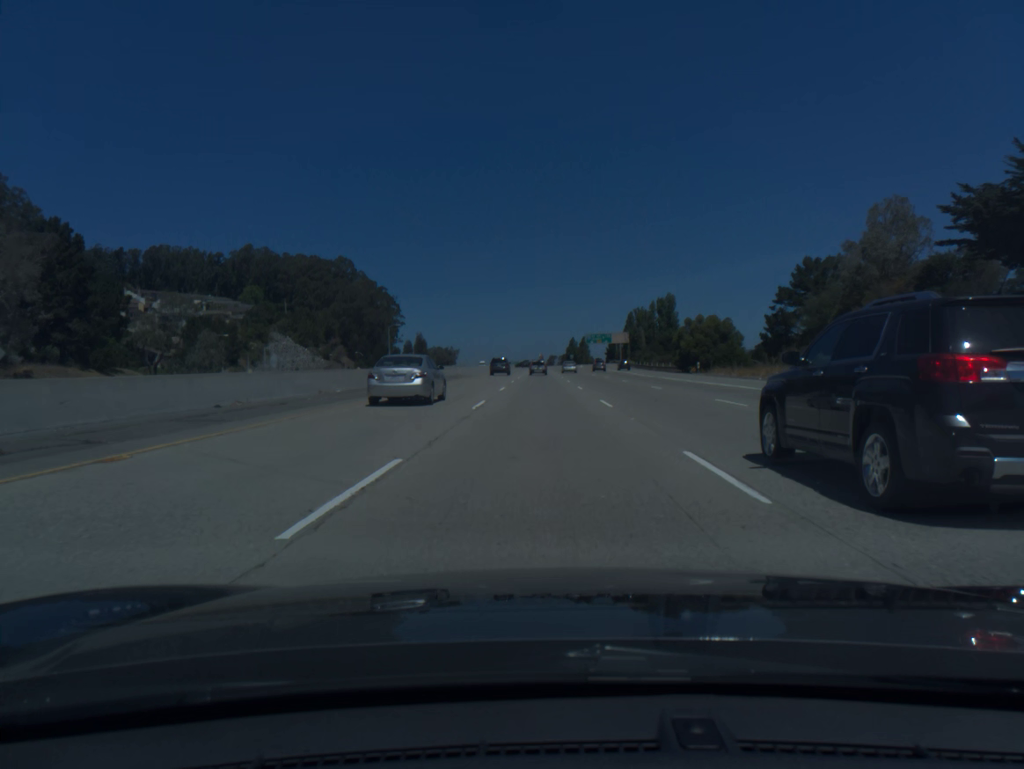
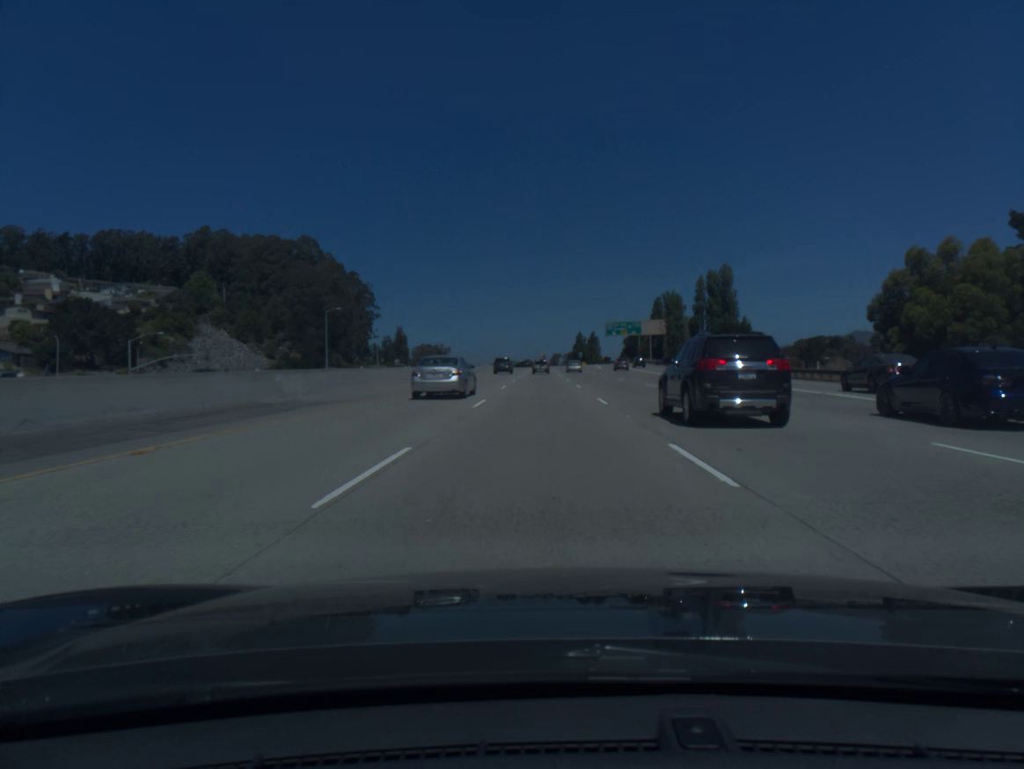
(0.0, +57.5) m; 0°
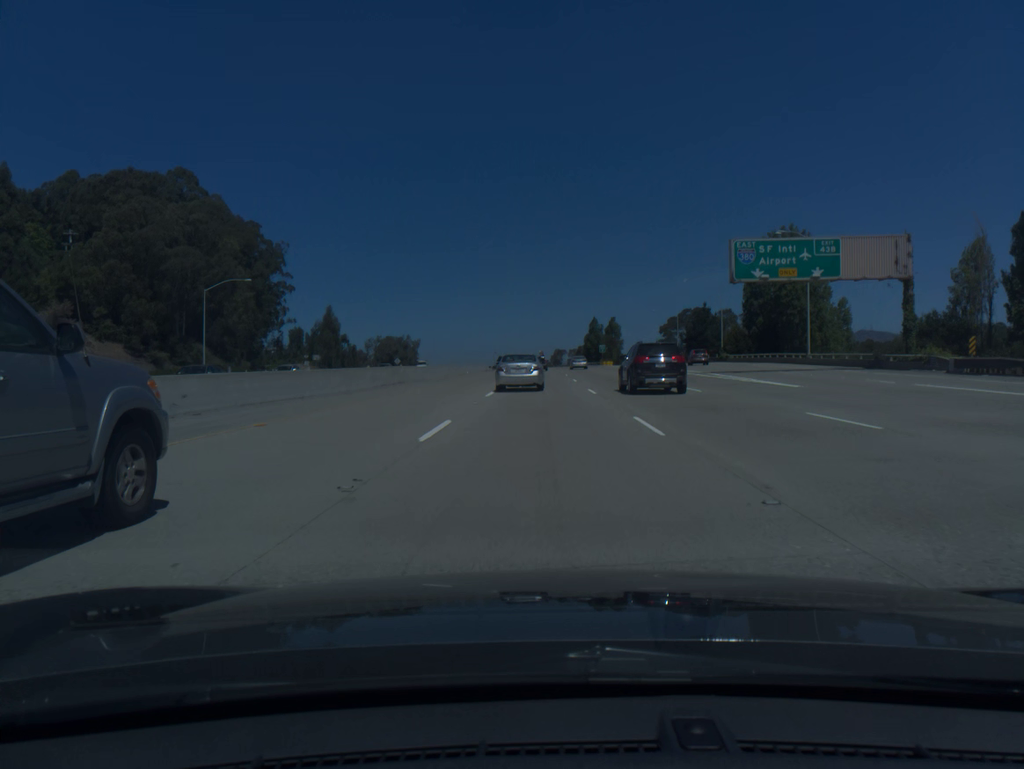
(0.0, +97.4) m; 0°
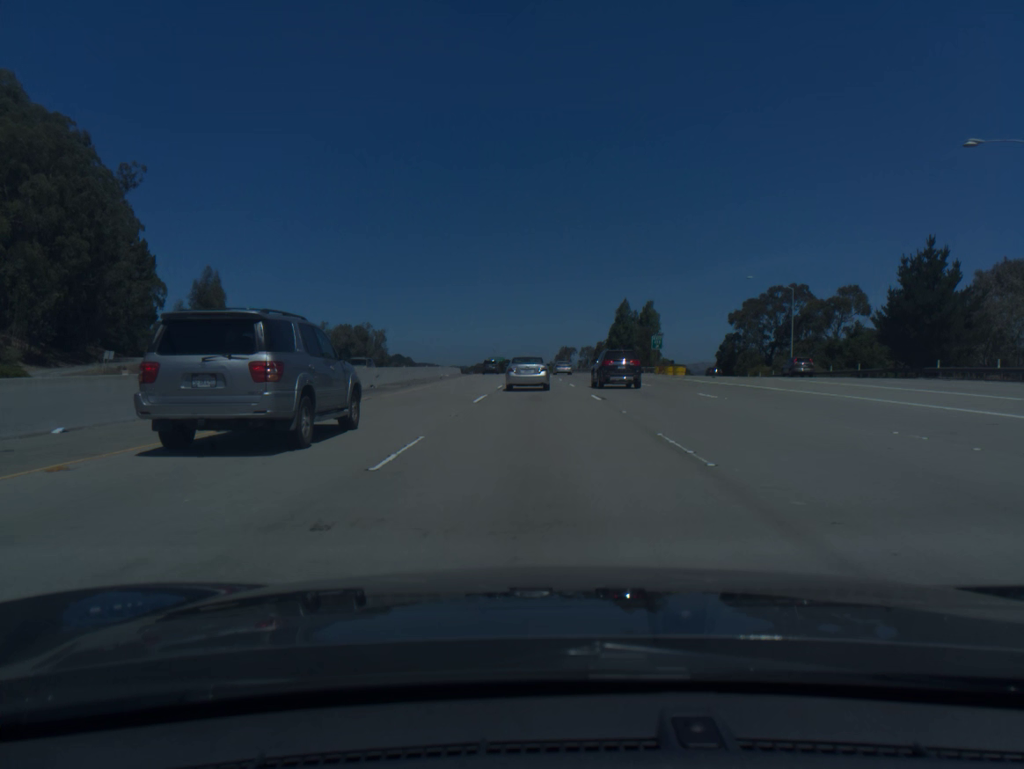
(+0.1, +76.8) m; 0°
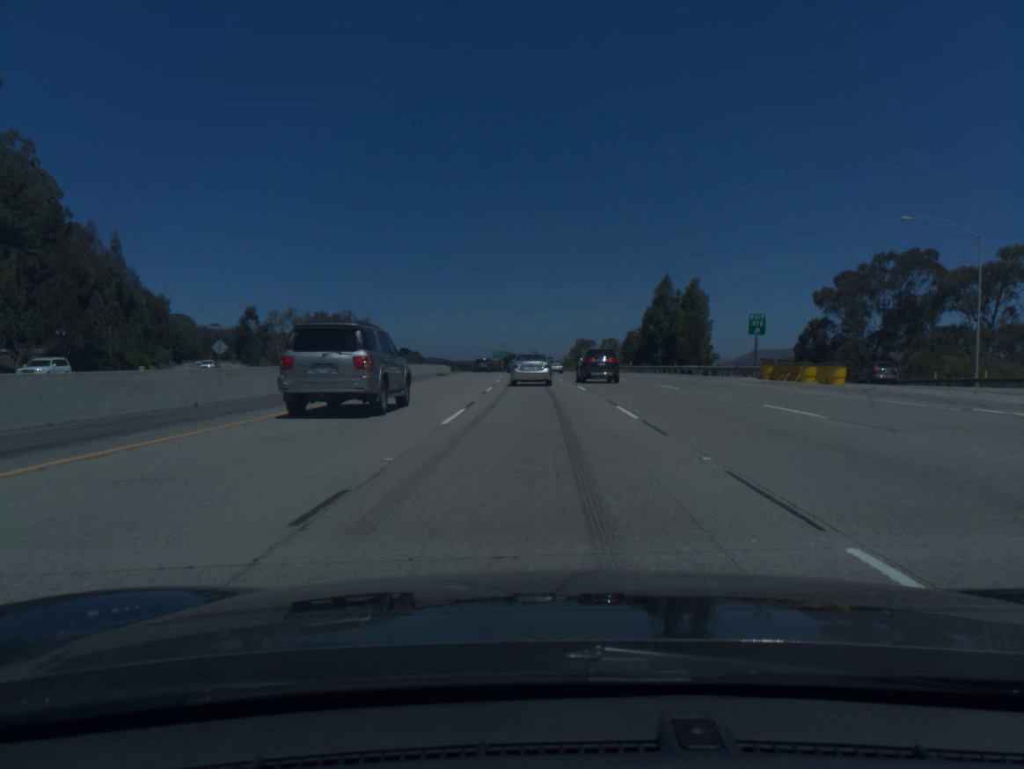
(-0.2, +37.5) m; -1°
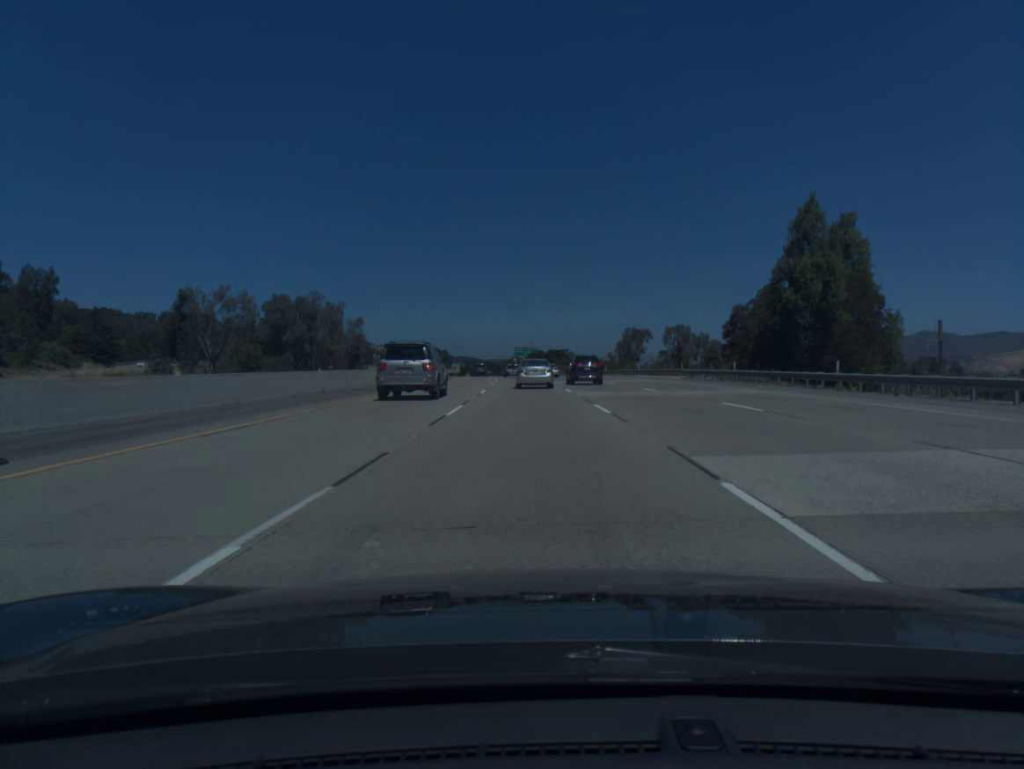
(-0.8, +55.3) m; -2°
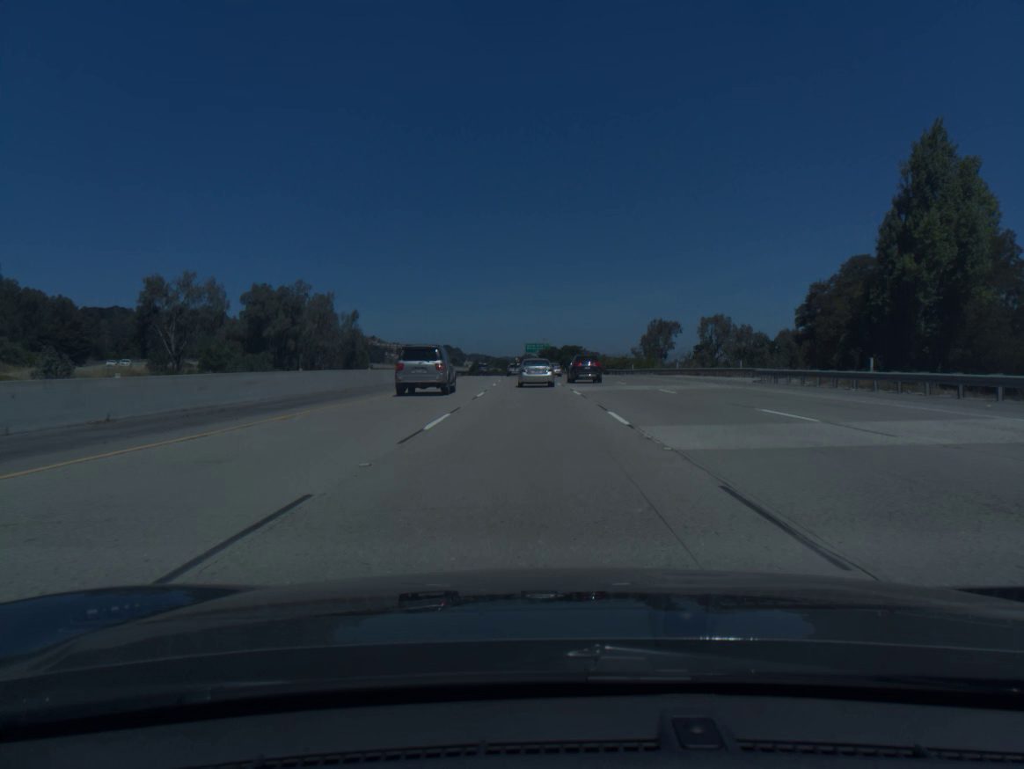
(-0.1, +18.3) m; -1°
